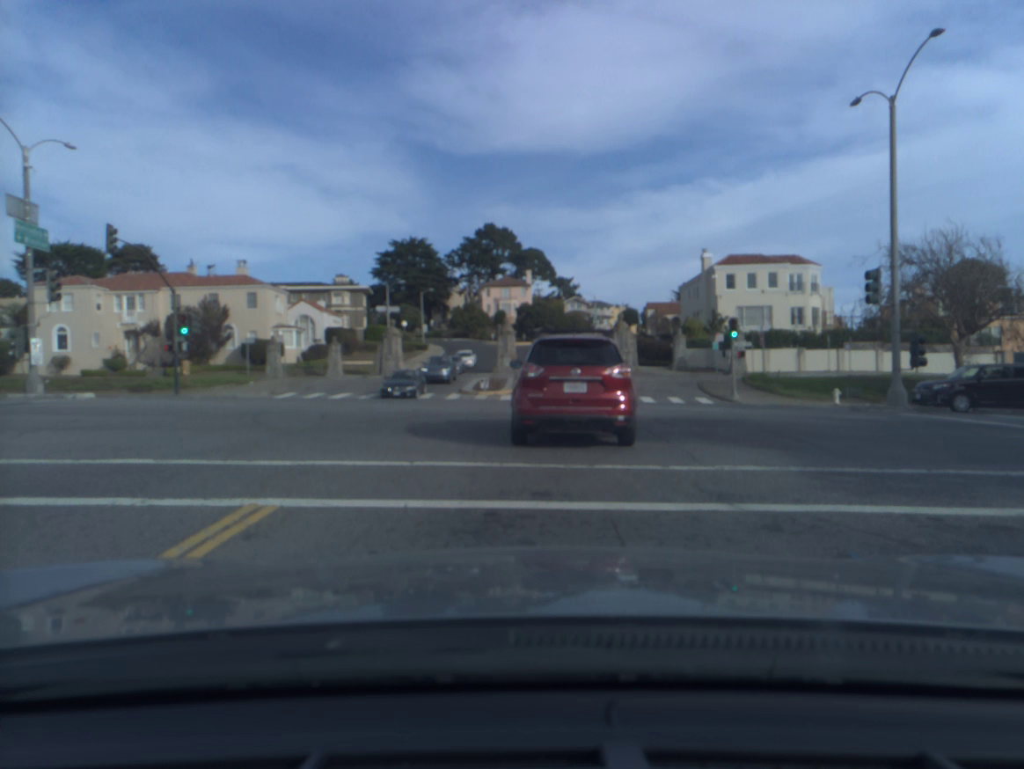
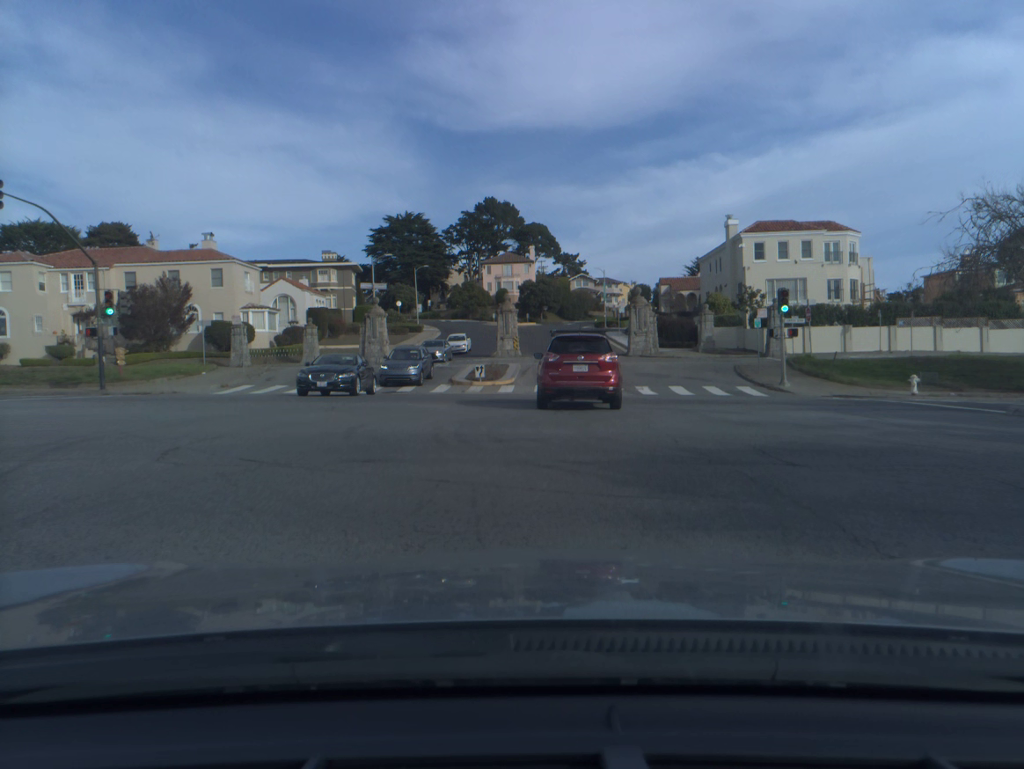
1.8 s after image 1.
(0.0, +7.3) m; -1°
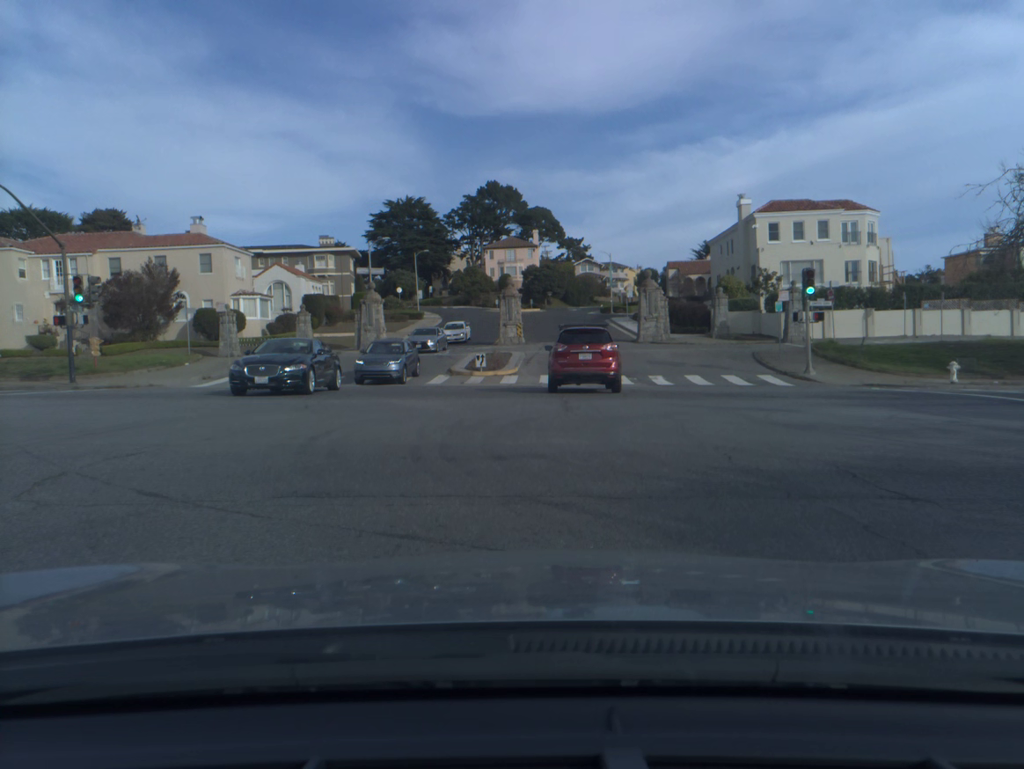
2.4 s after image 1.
(0.0, +2.5) m; -1°
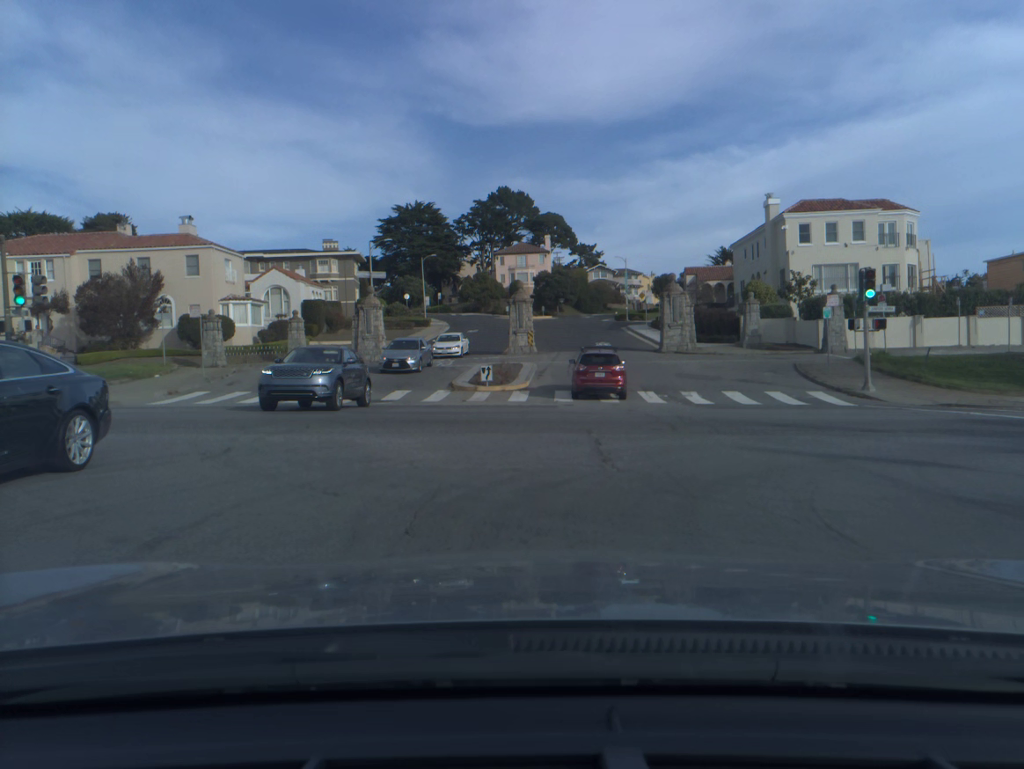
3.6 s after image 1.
(0.0, +4.6) m; 0°
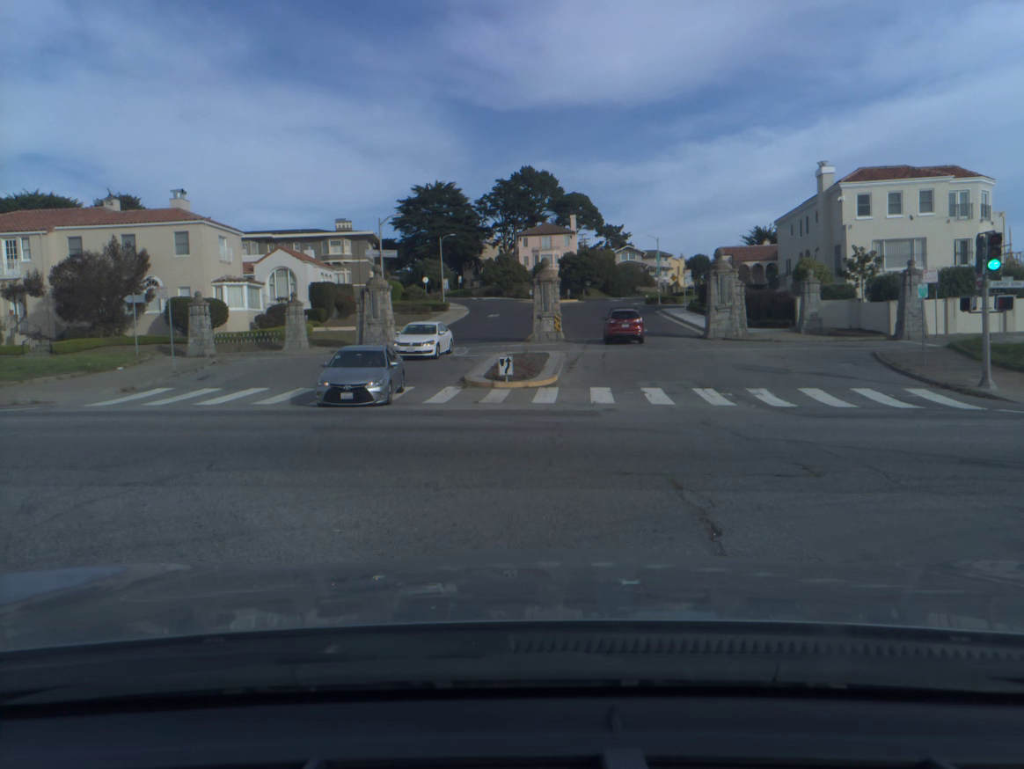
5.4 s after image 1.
(-0.1, +5.5) m; -1°
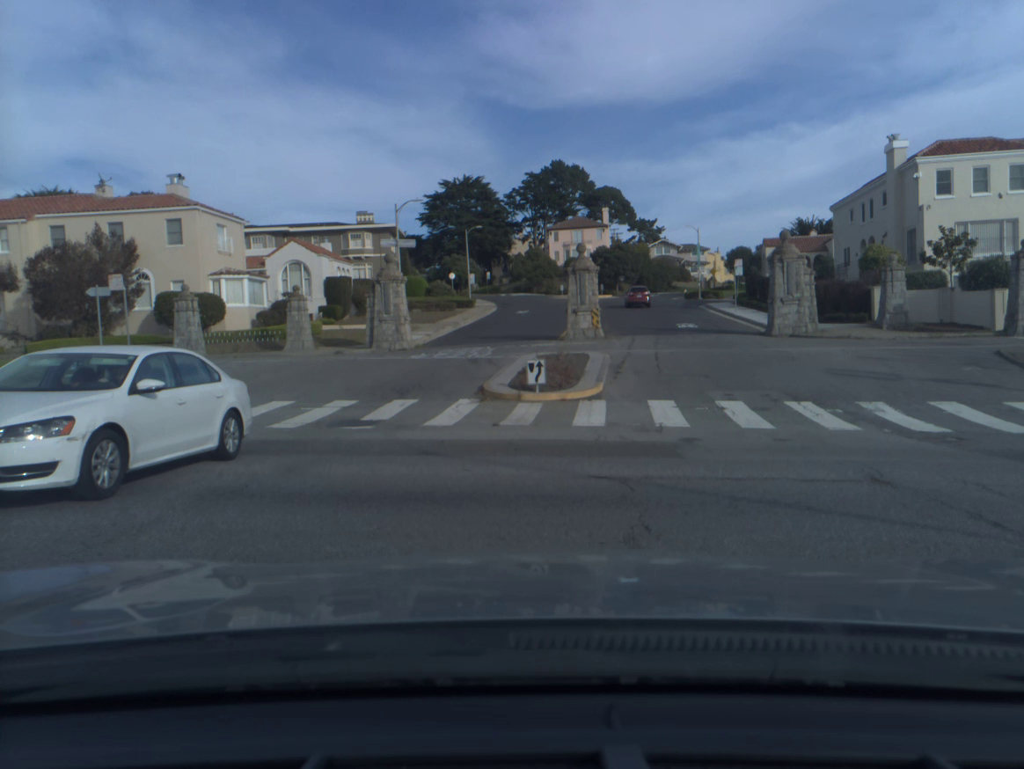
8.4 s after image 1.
(-0.1, +5.8) m; -4°
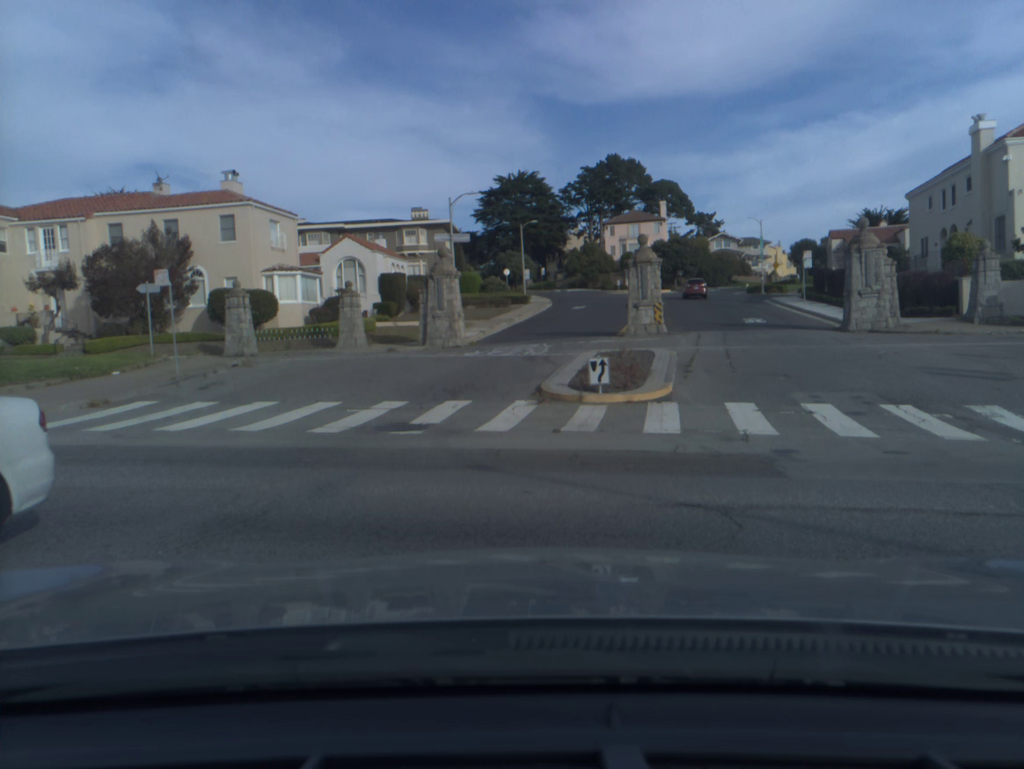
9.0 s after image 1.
(-0.1, +1.5) m; -7°
